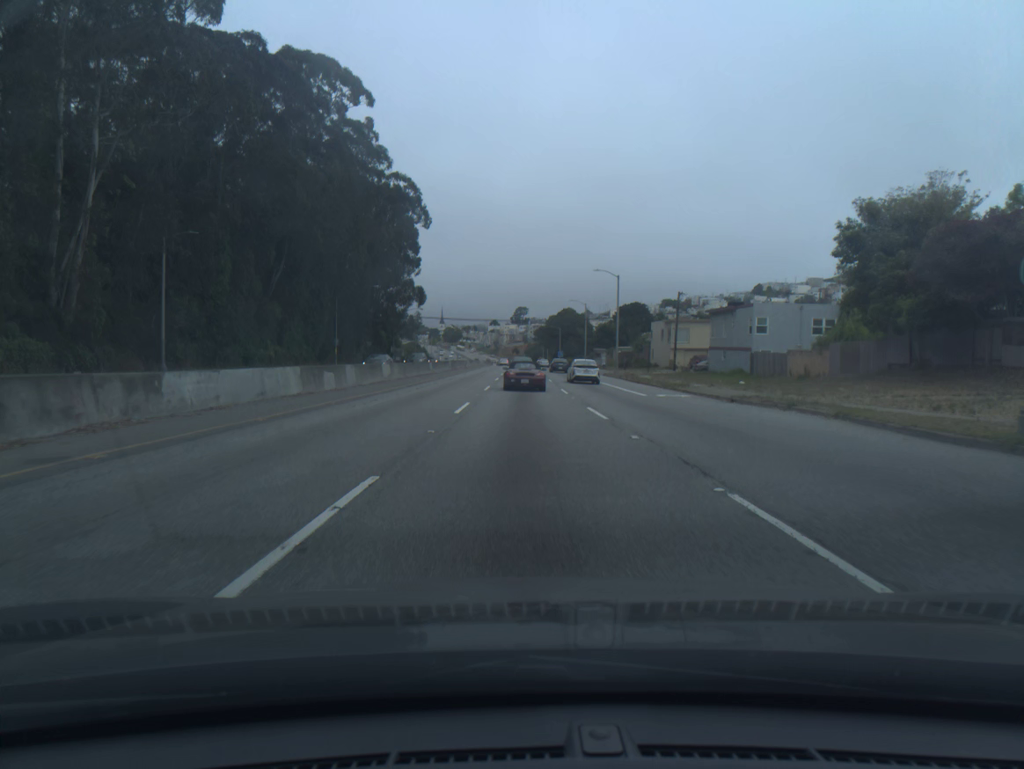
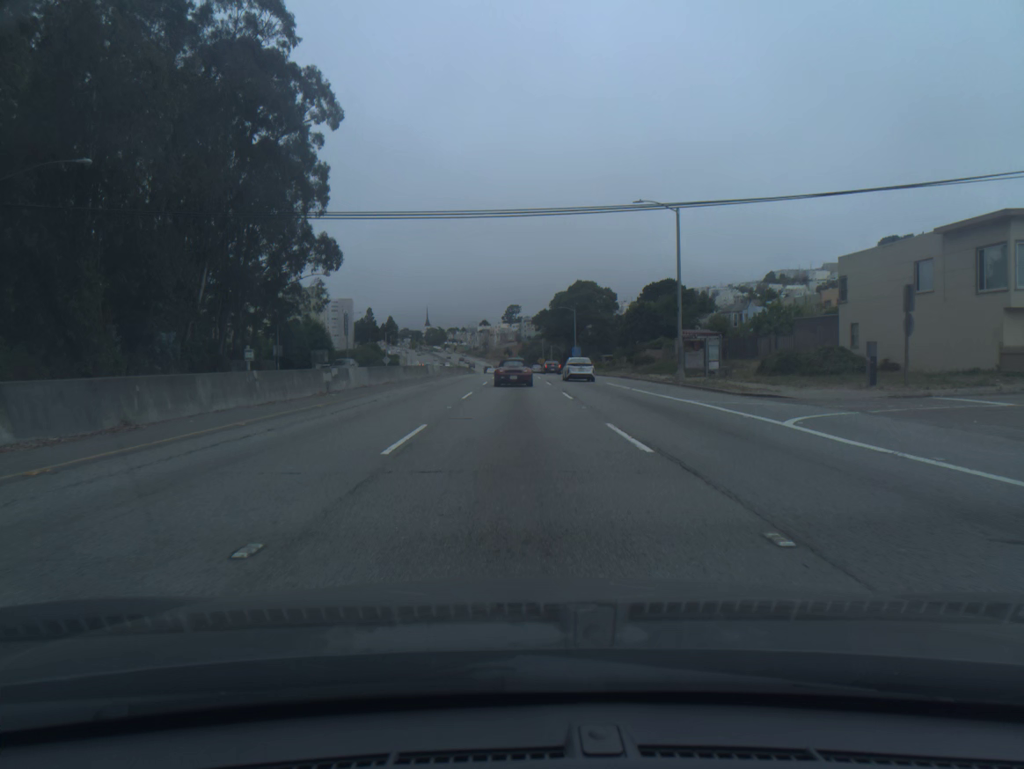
(+0.5, +67.1) m; +1°
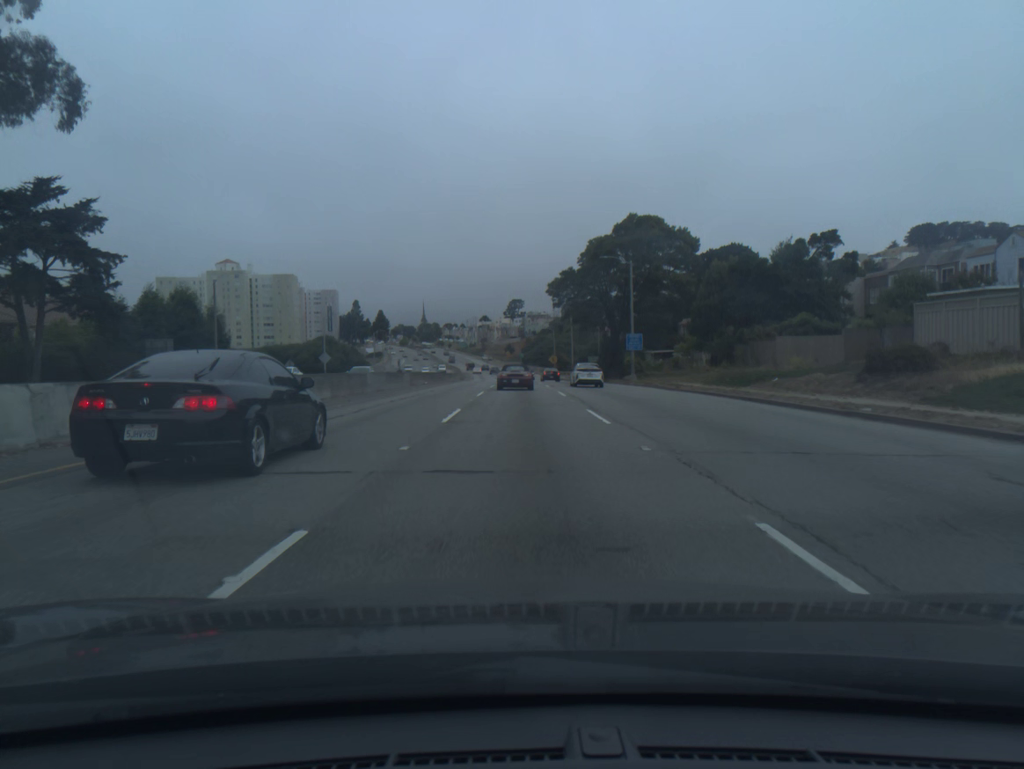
(-0.2, +53.2) m; 0°
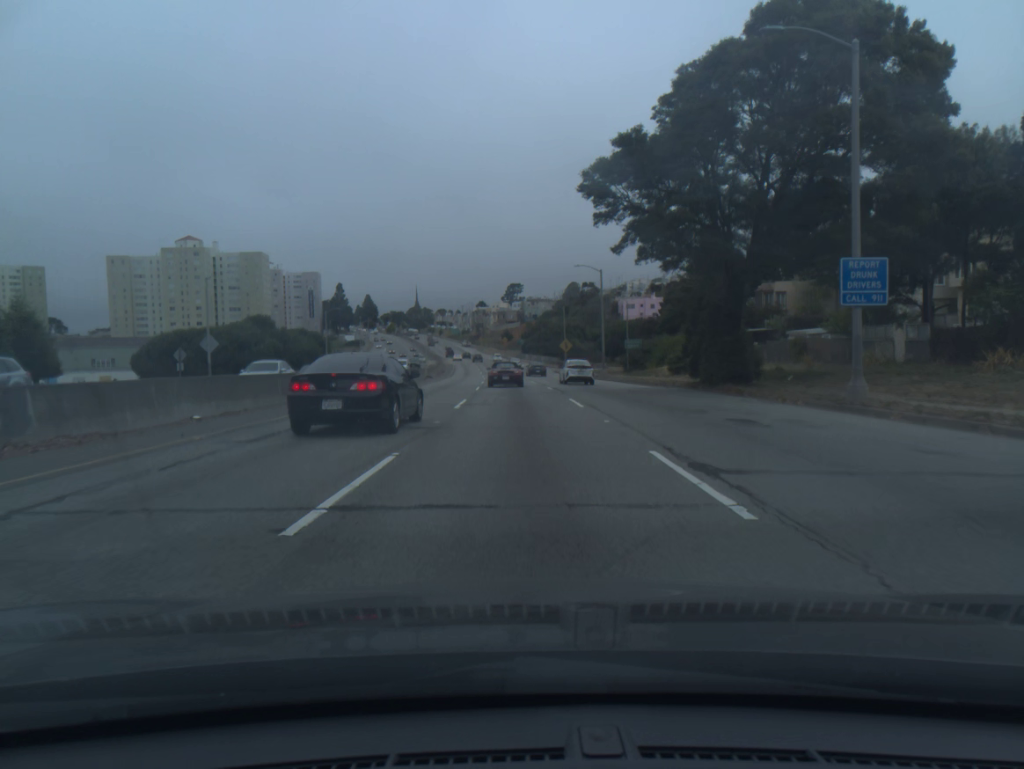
(0.0, +39.8) m; 0°
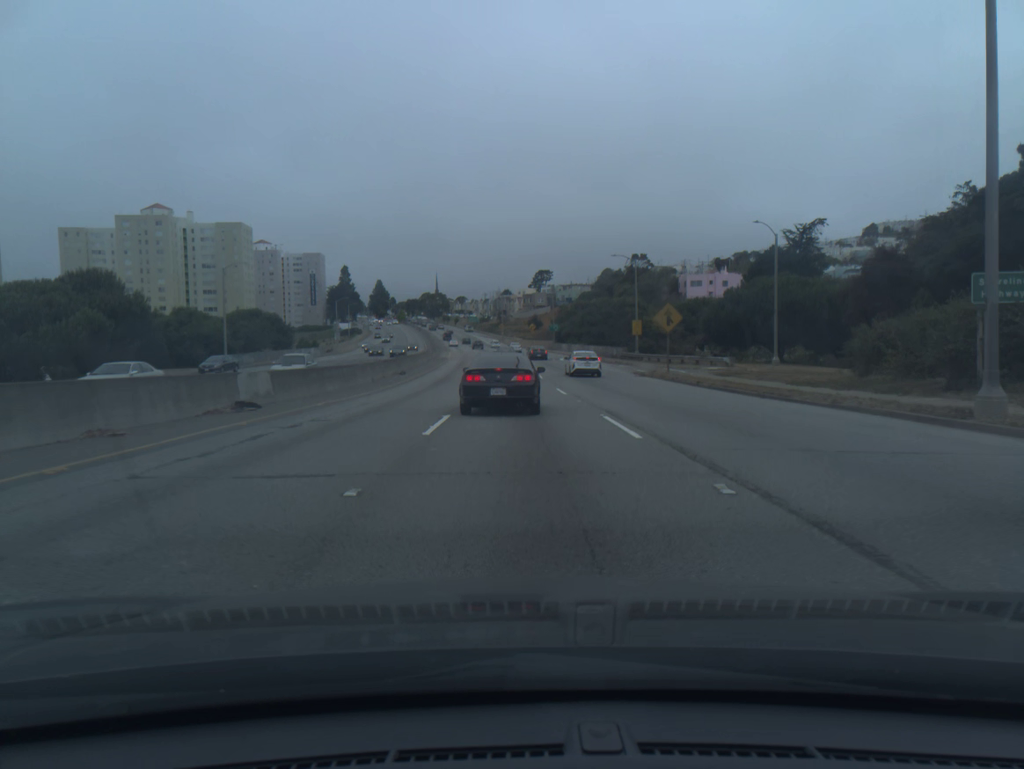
(-0.9, +52.6) m; -2°
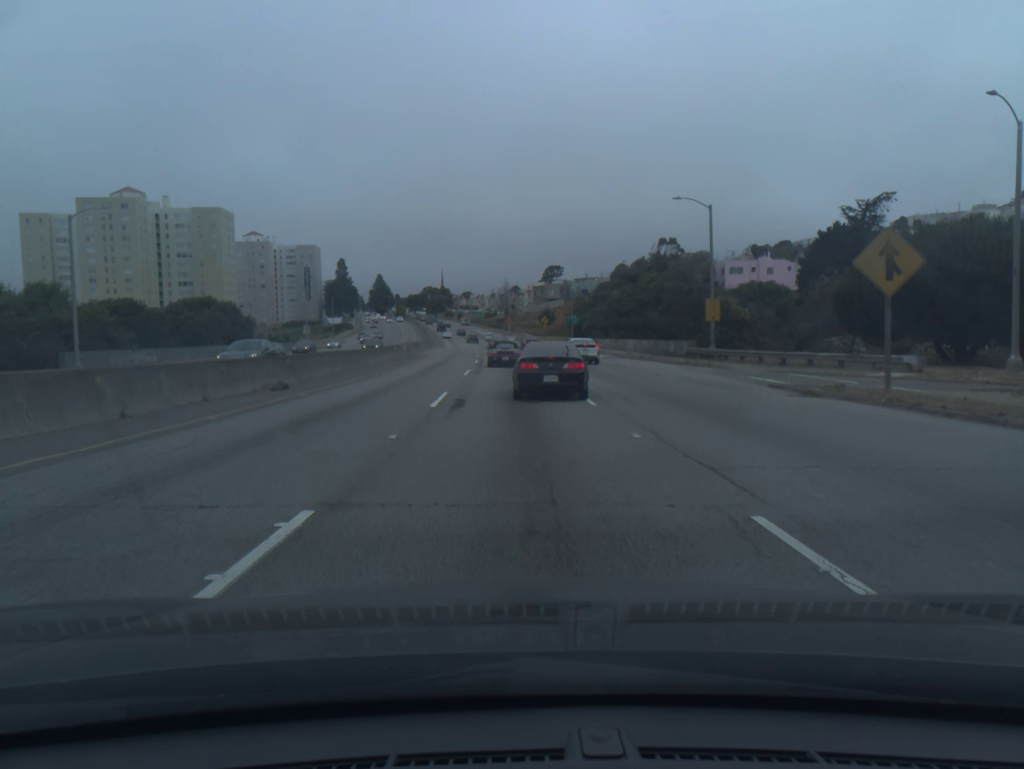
(-0.2, +25.6) m; -1°
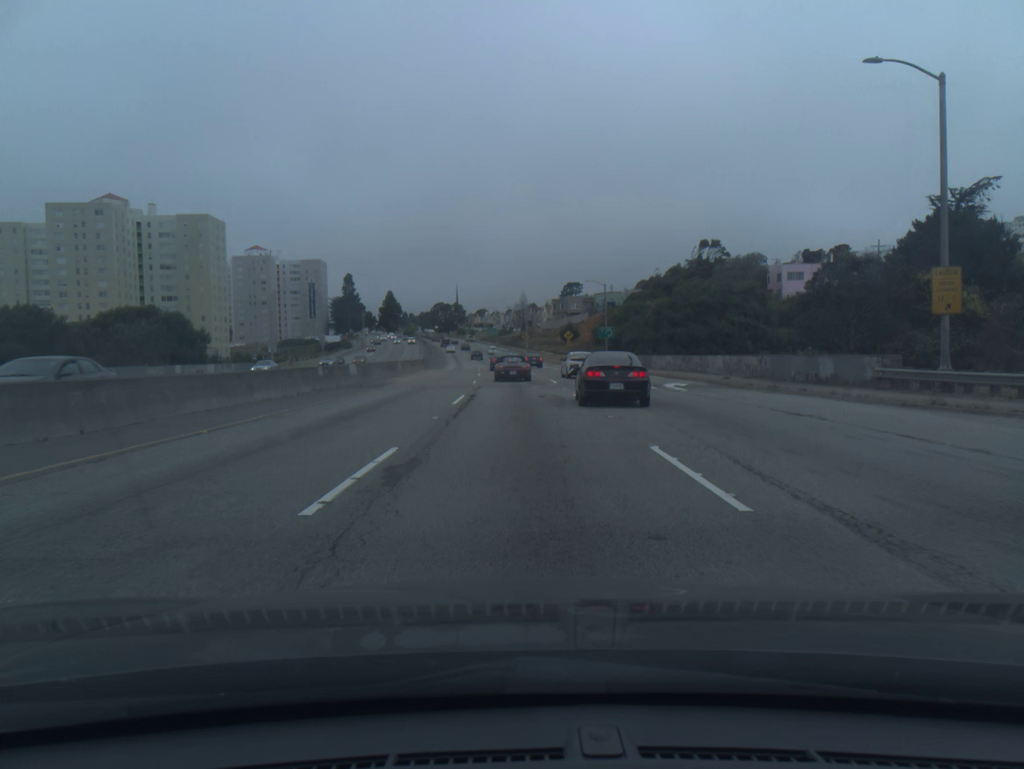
(-0.3, +24.7) m; -1°
